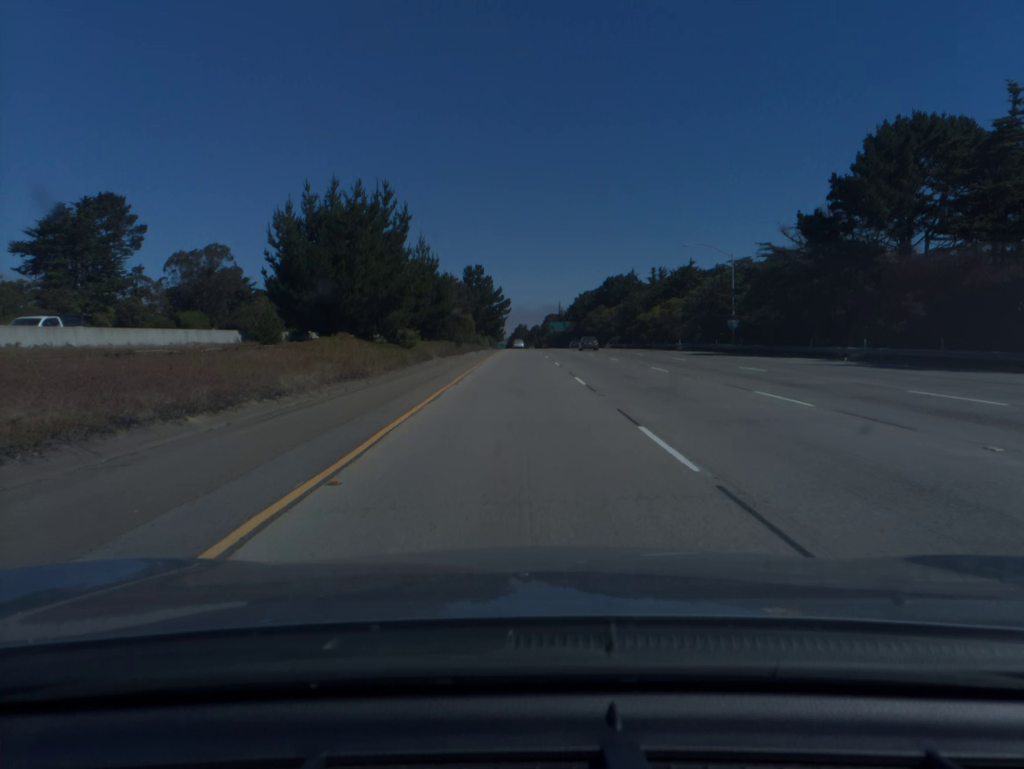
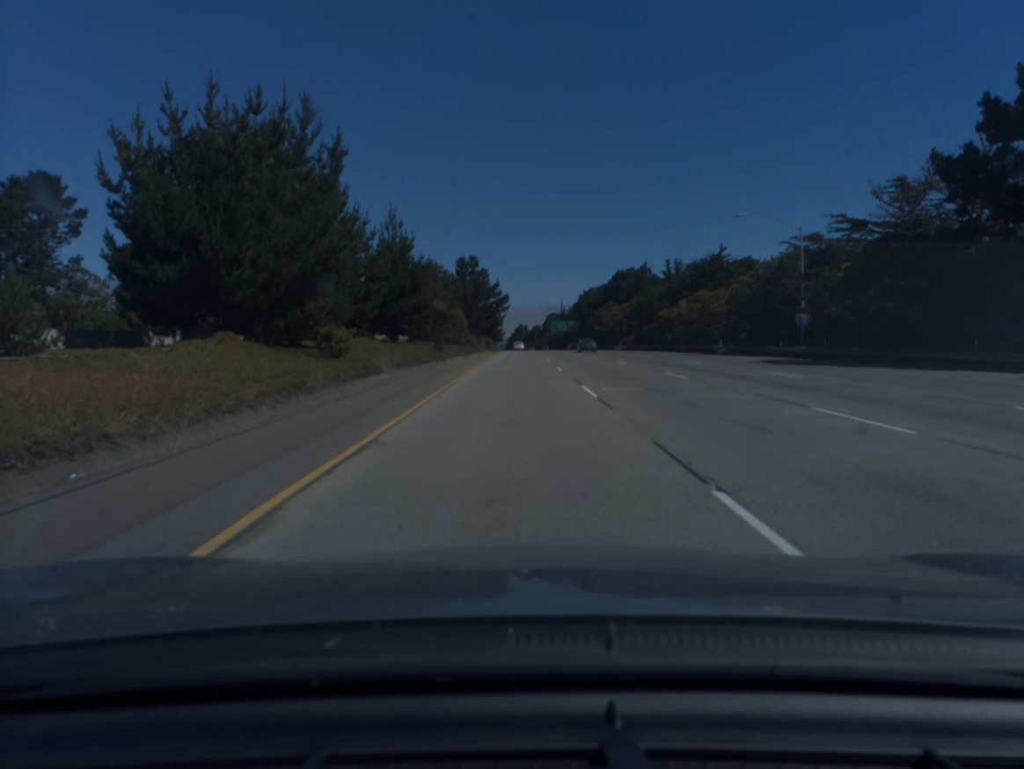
(0.0, +18.7) m; 0°
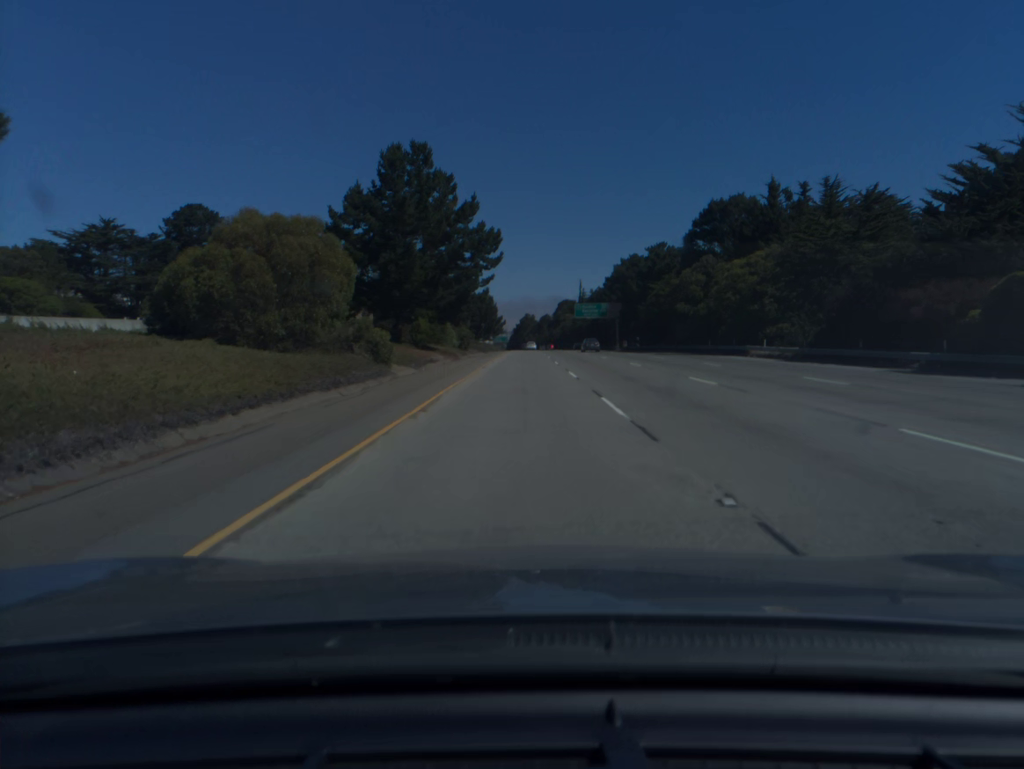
(-0.3, +76.3) m; 0°
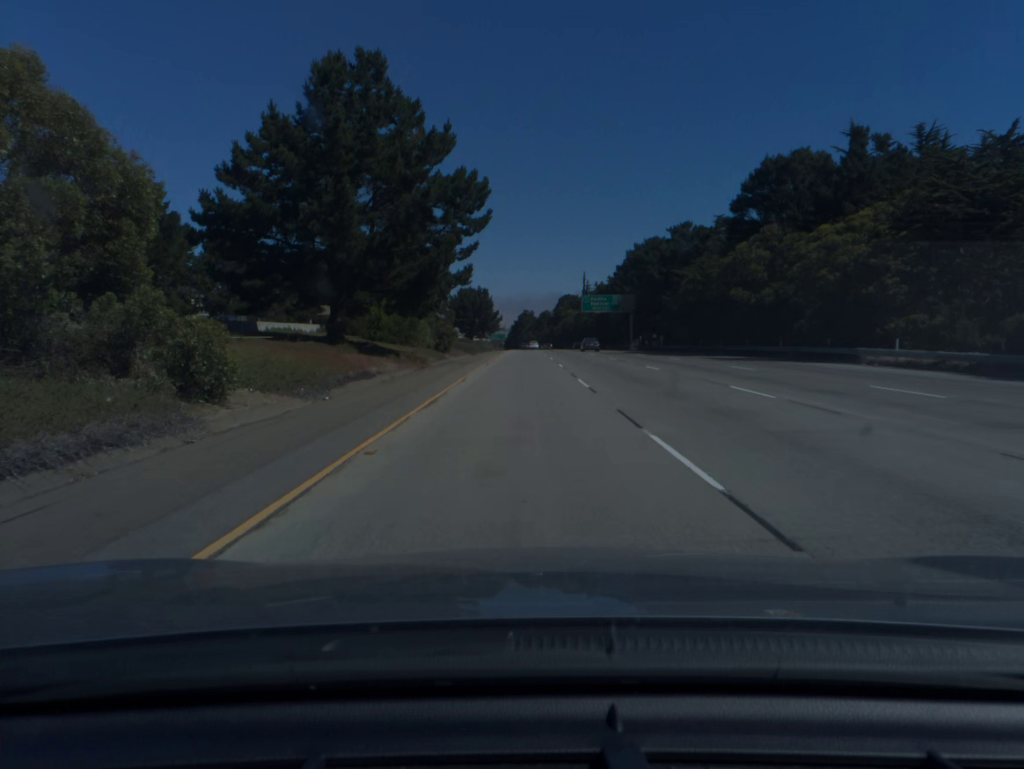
(0.0, +19.5) m; 0°
